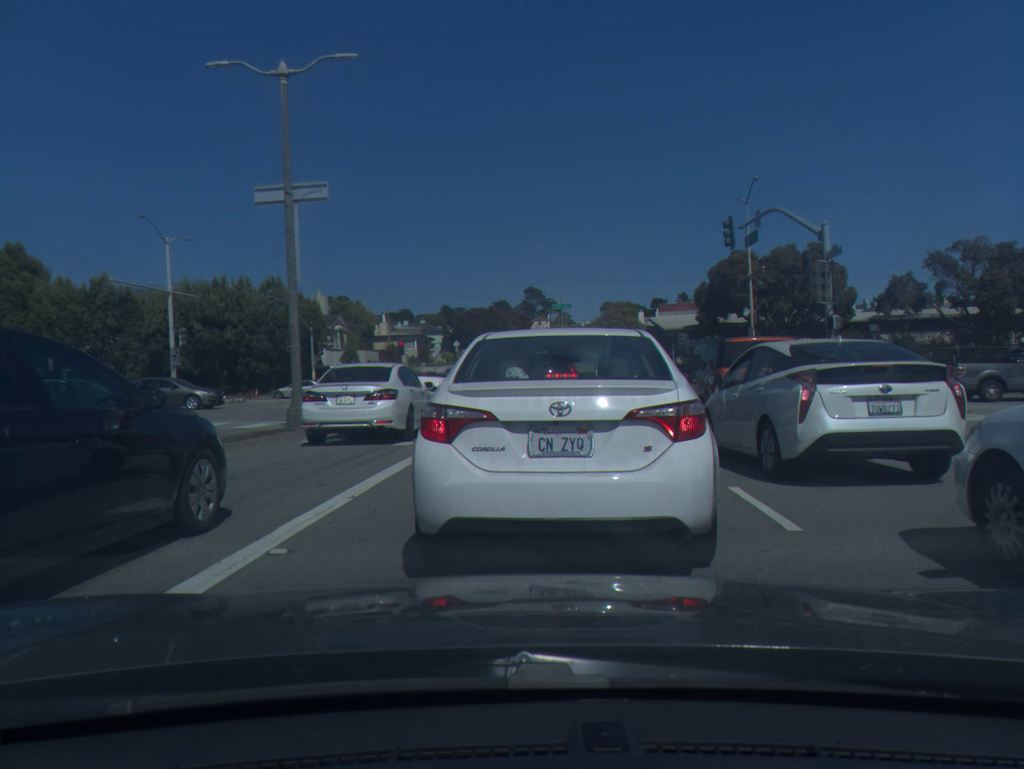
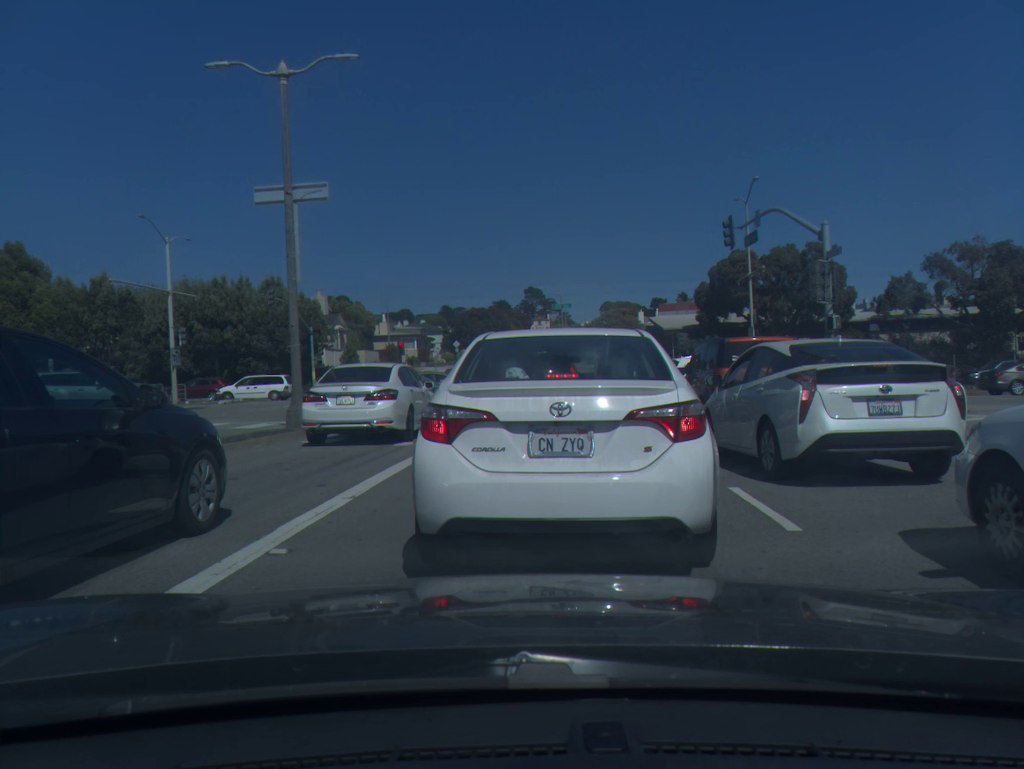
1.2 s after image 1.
(0.0, 0.0) m; 0°
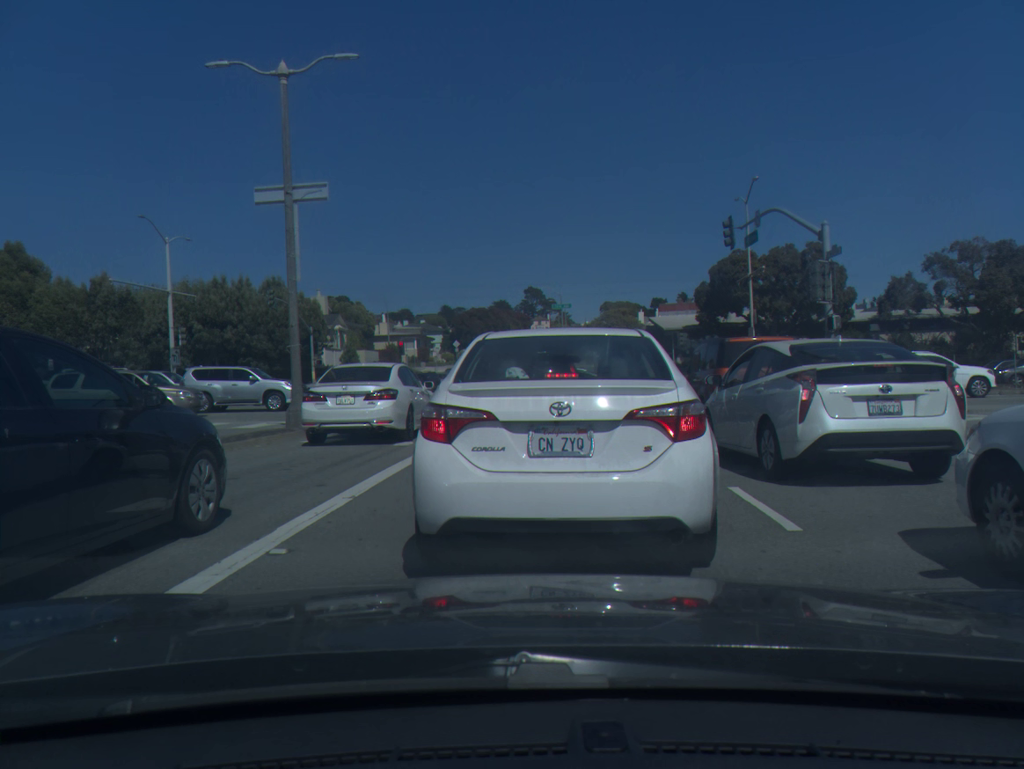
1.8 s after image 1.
(0.0, 0.0) m; 0°
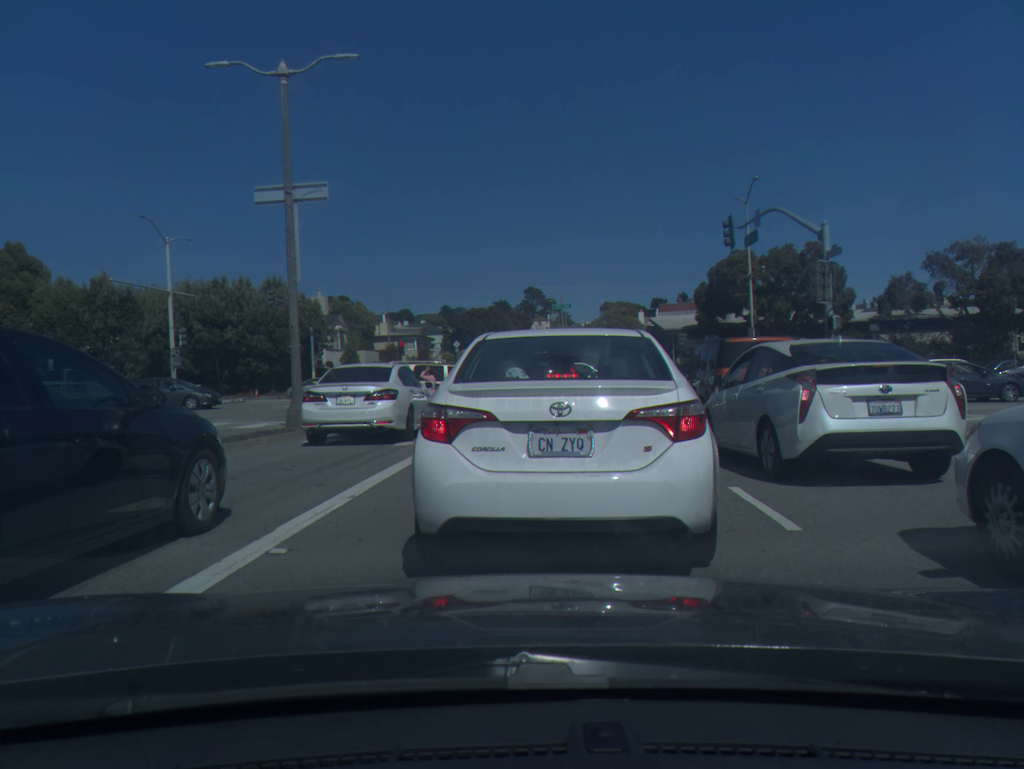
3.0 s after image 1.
(0.0, 0.0) m; 0°
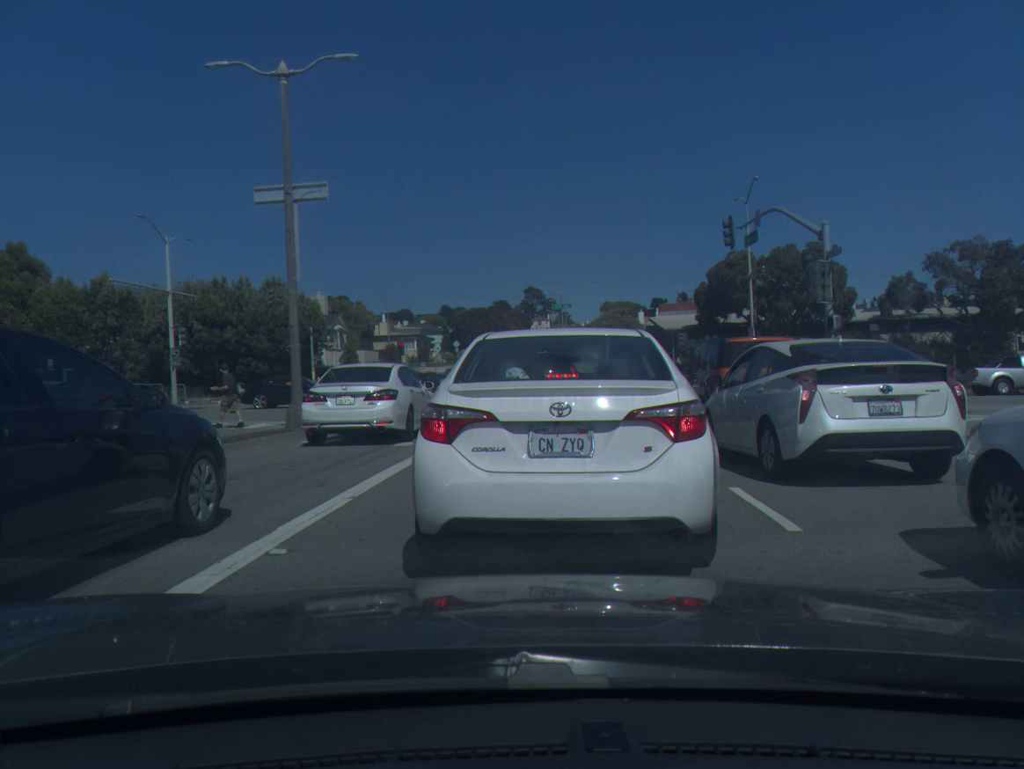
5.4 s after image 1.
(0.0, +0.1) m; 0°
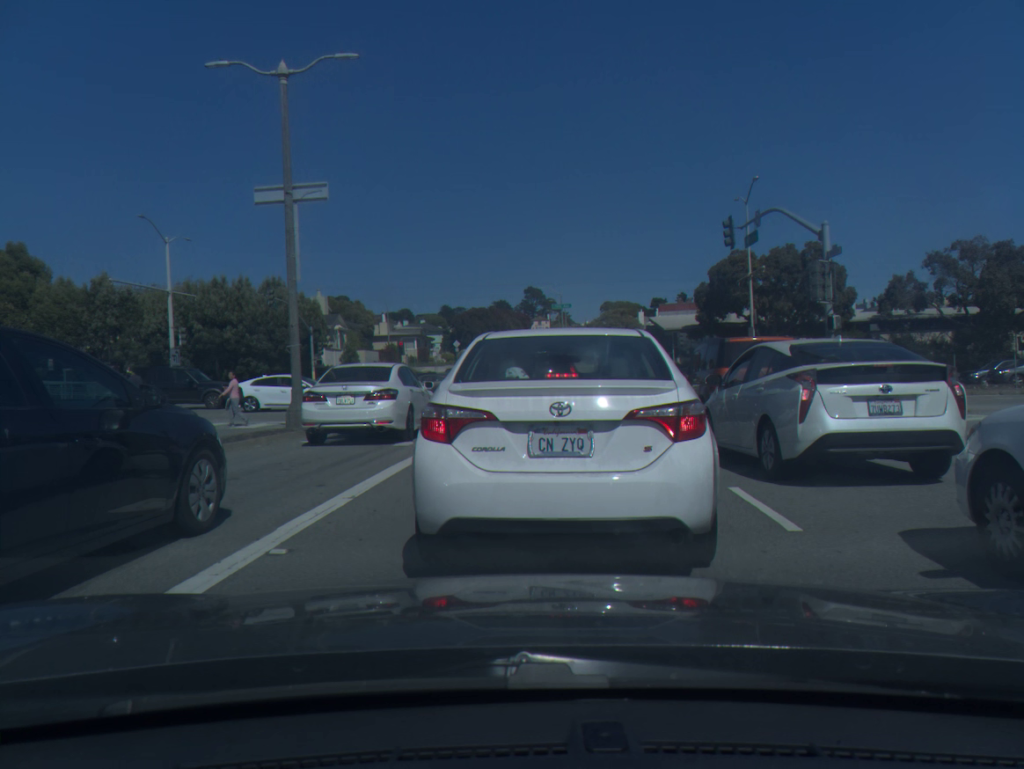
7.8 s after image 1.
(0.0, 0.0) m; 0°
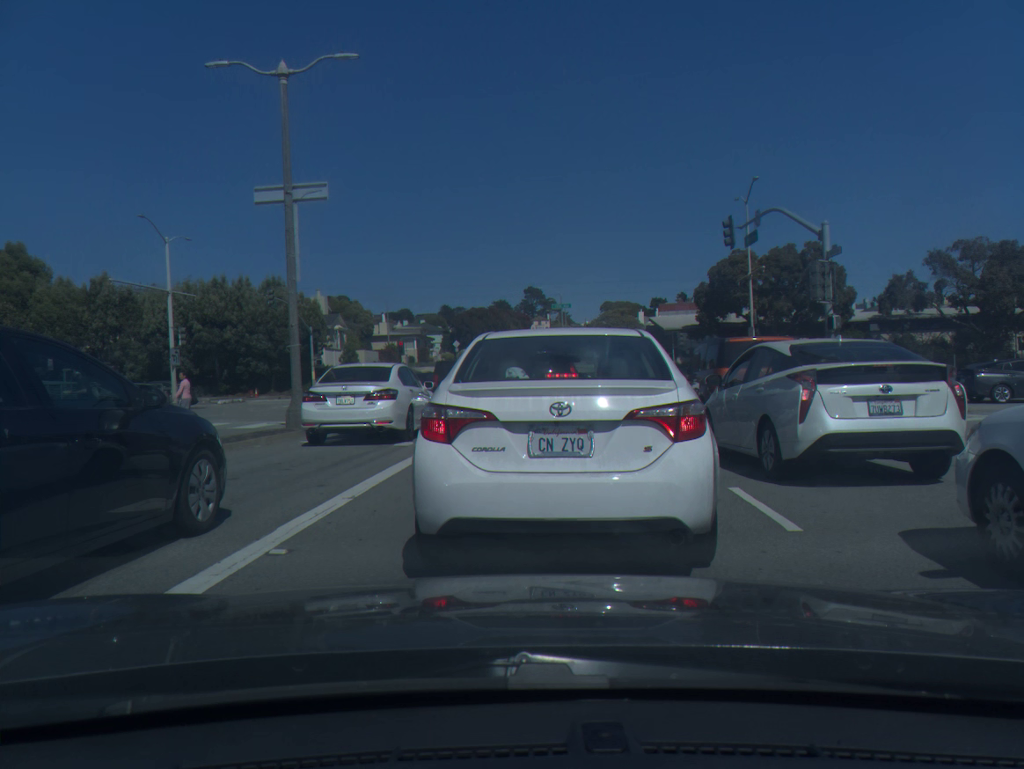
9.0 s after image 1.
(0.0, 0.0) m; 0°
